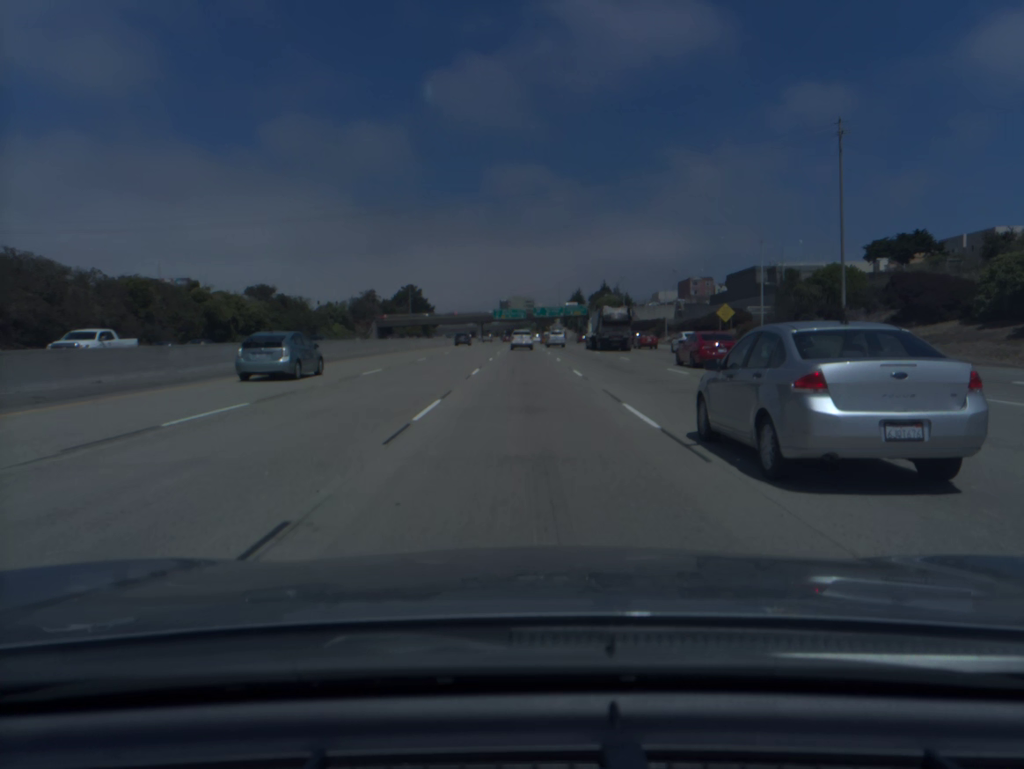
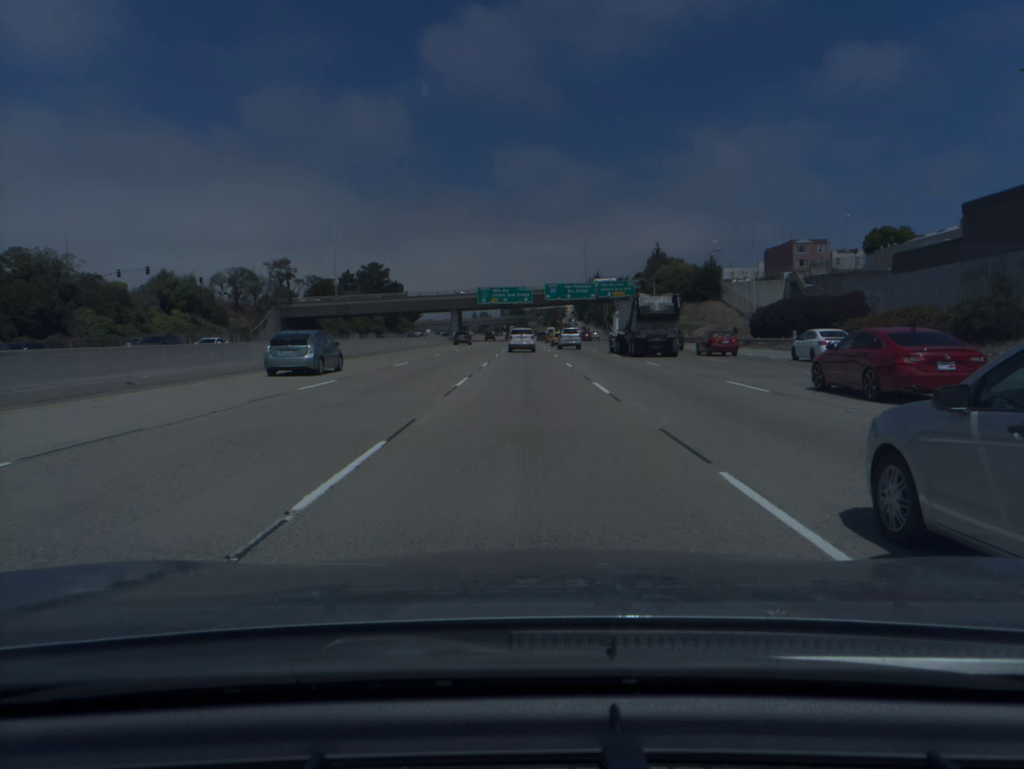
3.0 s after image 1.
(-0.2, +92.9) m; 0°
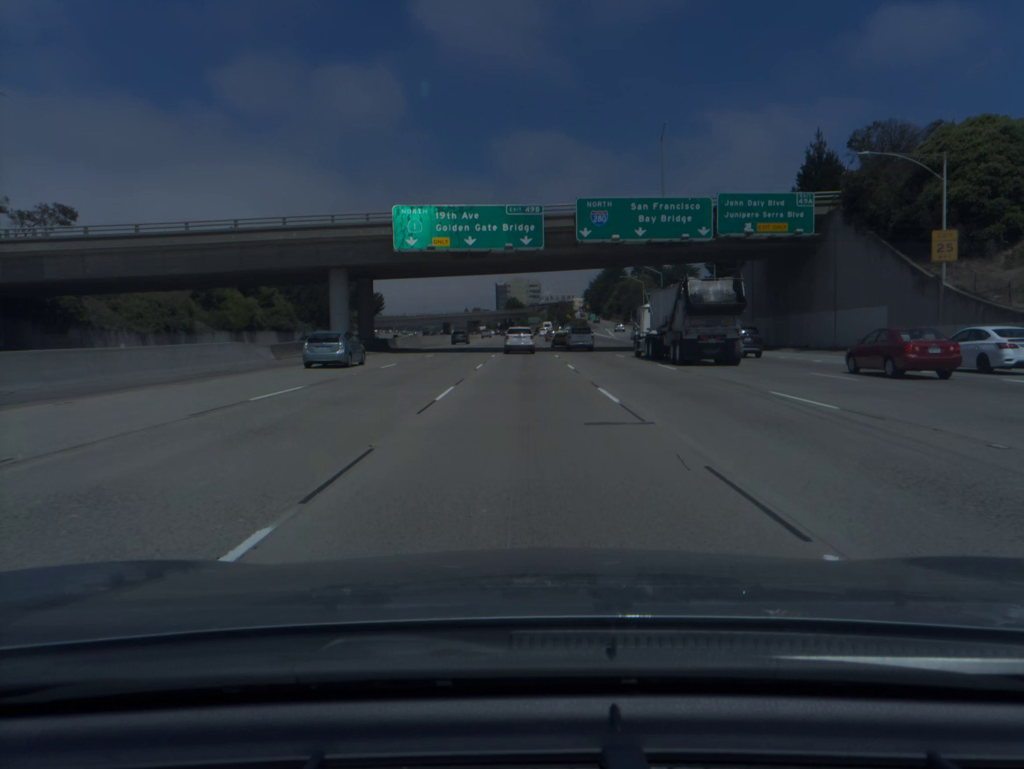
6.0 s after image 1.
(+0.1, +88.4) m; 0°
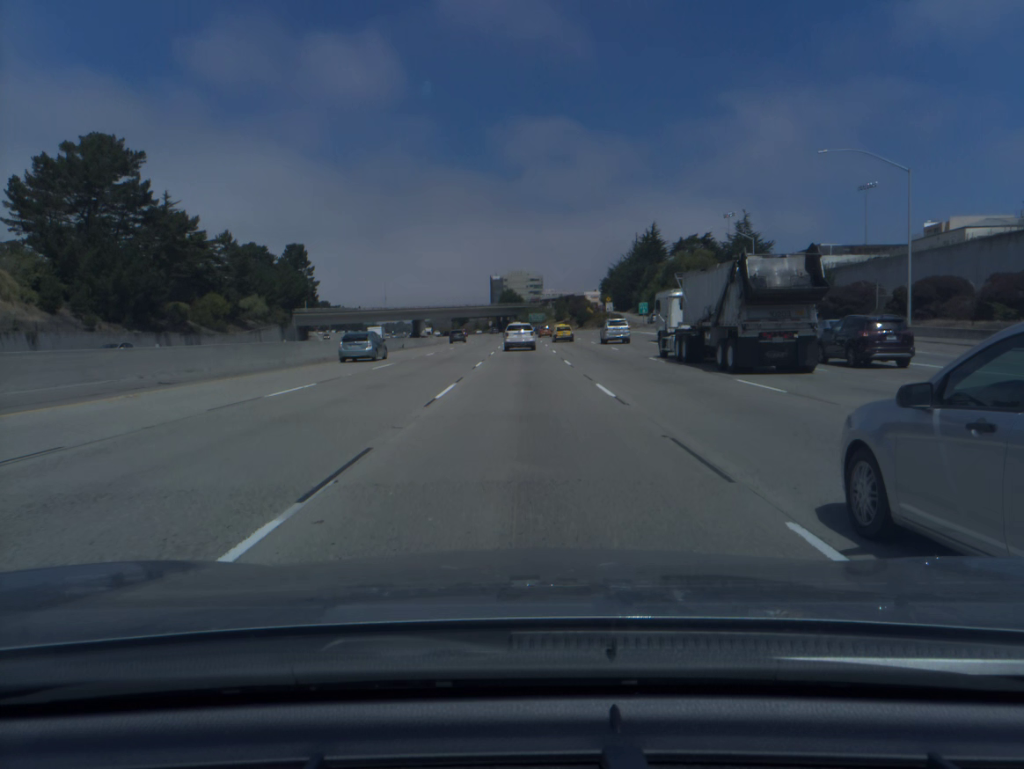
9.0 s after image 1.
(+0.1, +84.8) m; 0°
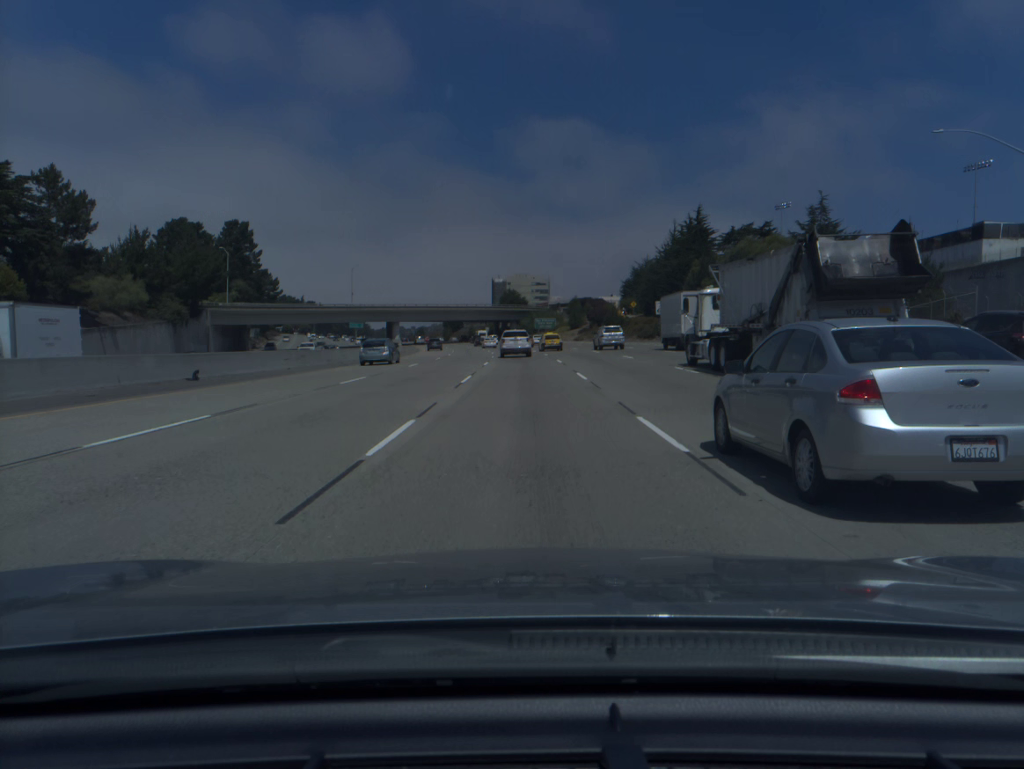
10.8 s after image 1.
(-0.1, +49.9) m; 0°
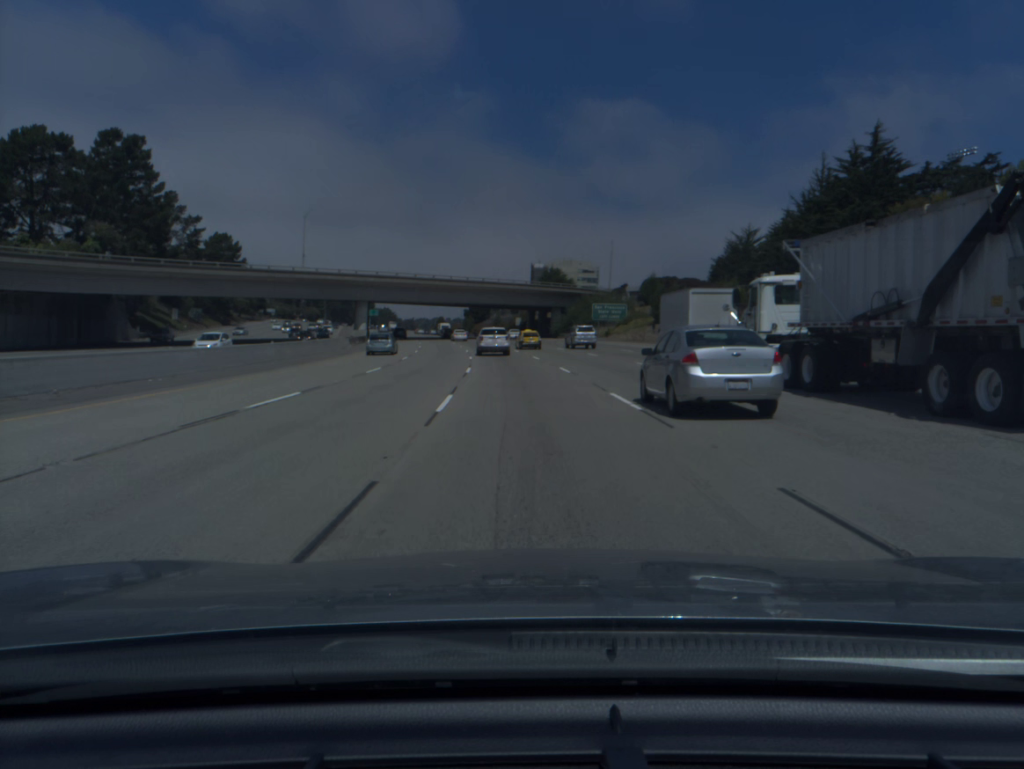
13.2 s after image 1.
(-1.1, +66.1) m; -3°
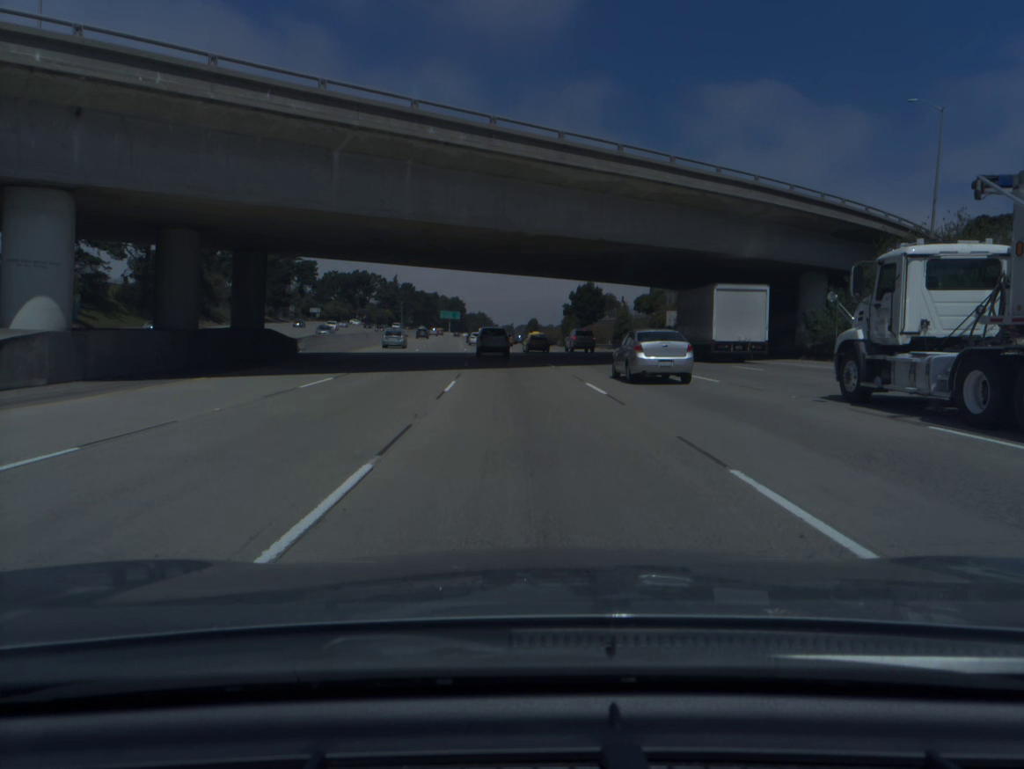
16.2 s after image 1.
(-5.1, +81.4) m; -7°
